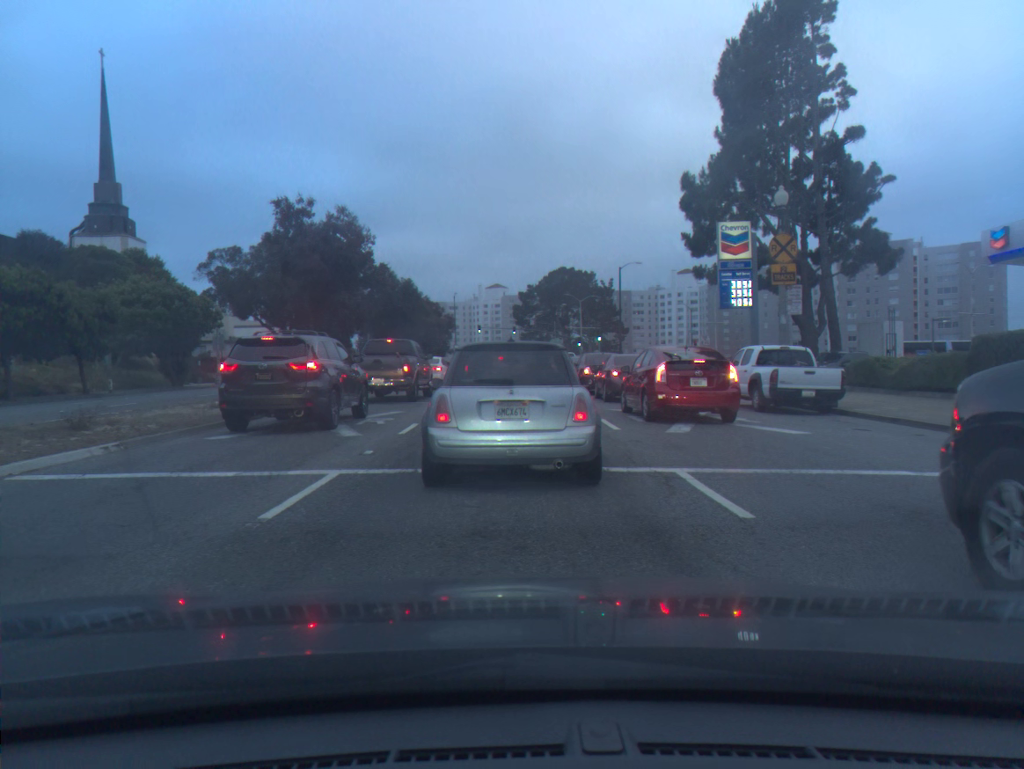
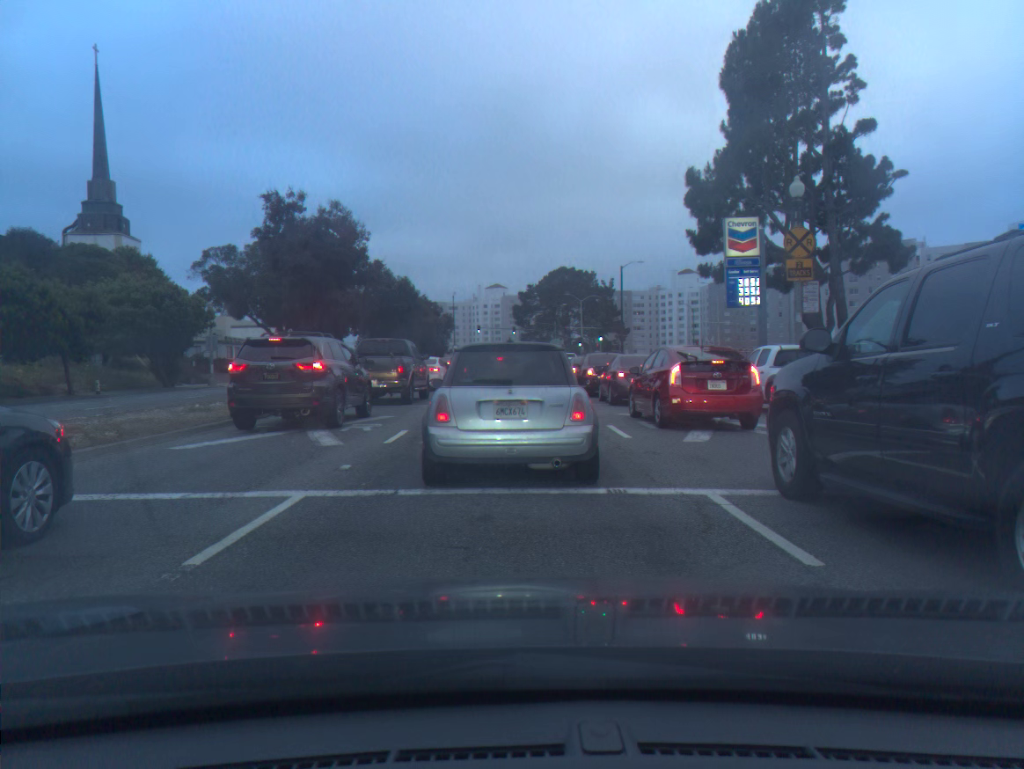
(0.0, +1.4) m; 0°
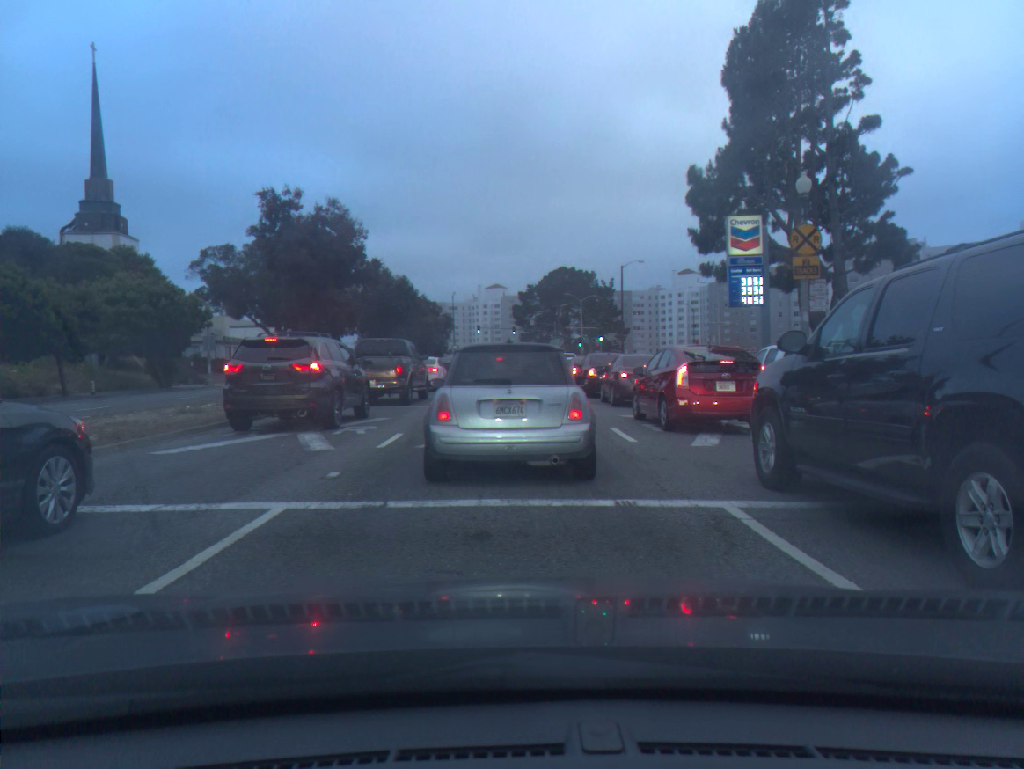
(0.0, +0.6) m; 0°
